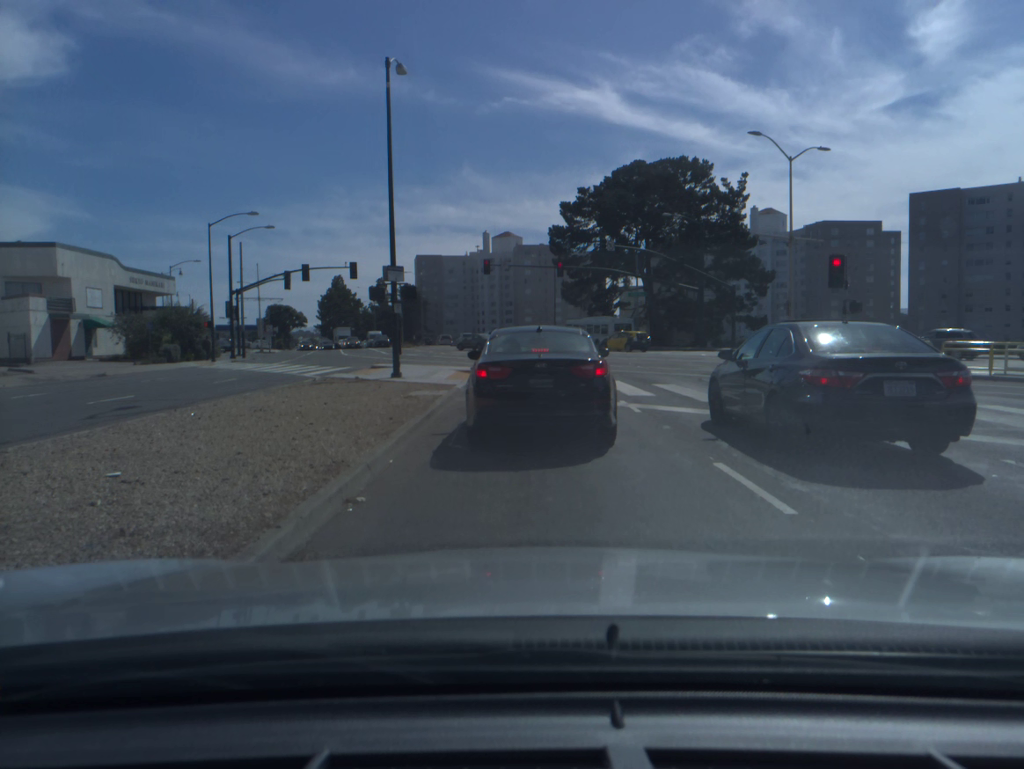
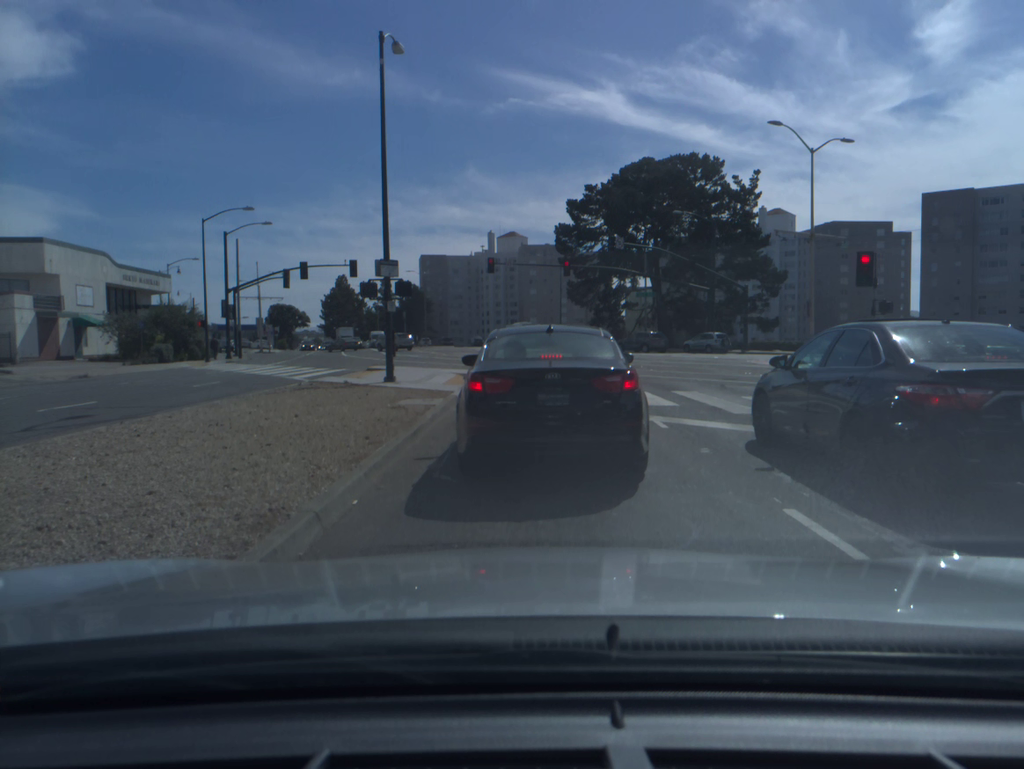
(0.0, +2.1) m; 0°
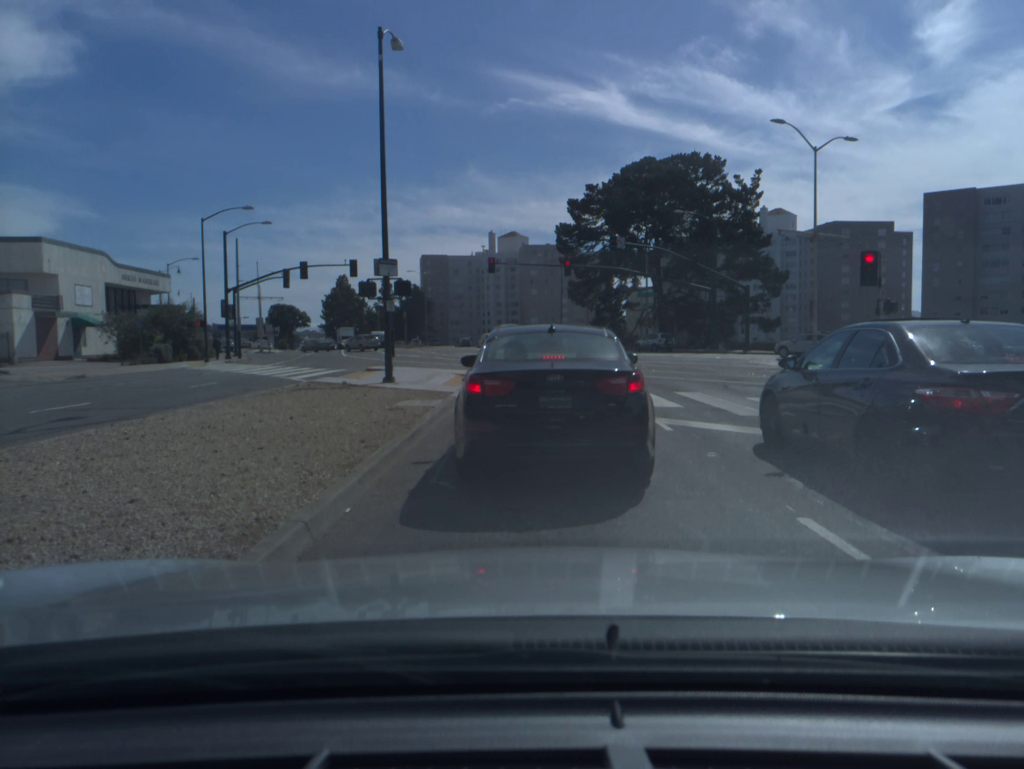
(0.0, +0.3) m; 0°
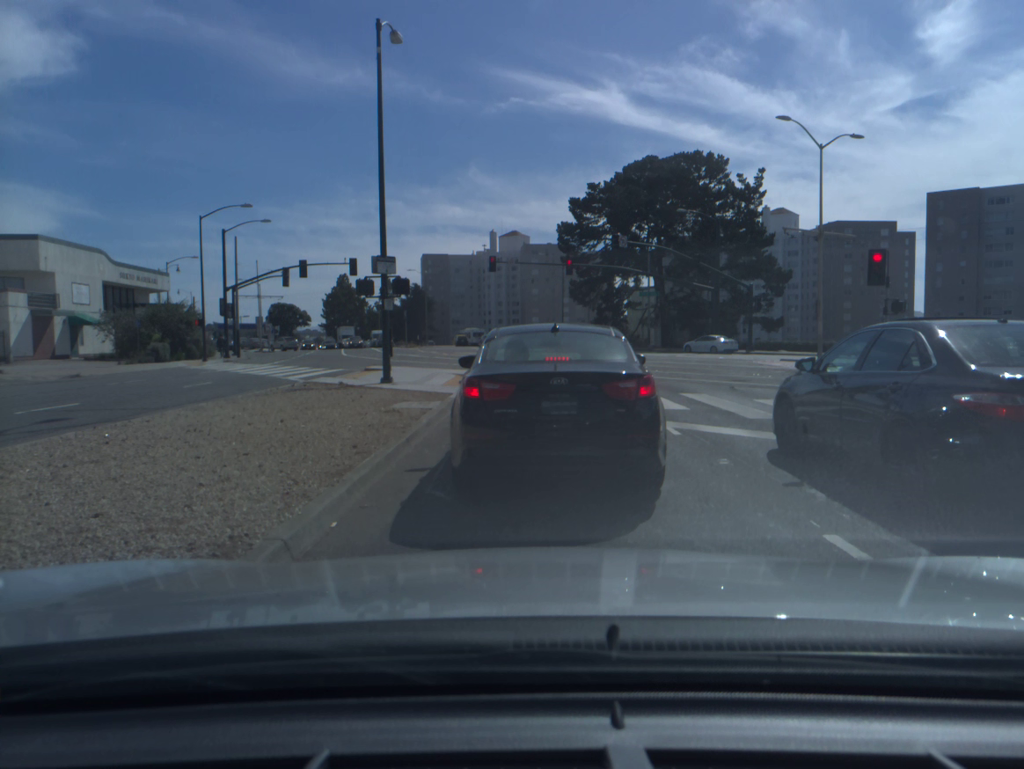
(0.0, +0.5) m; 0°
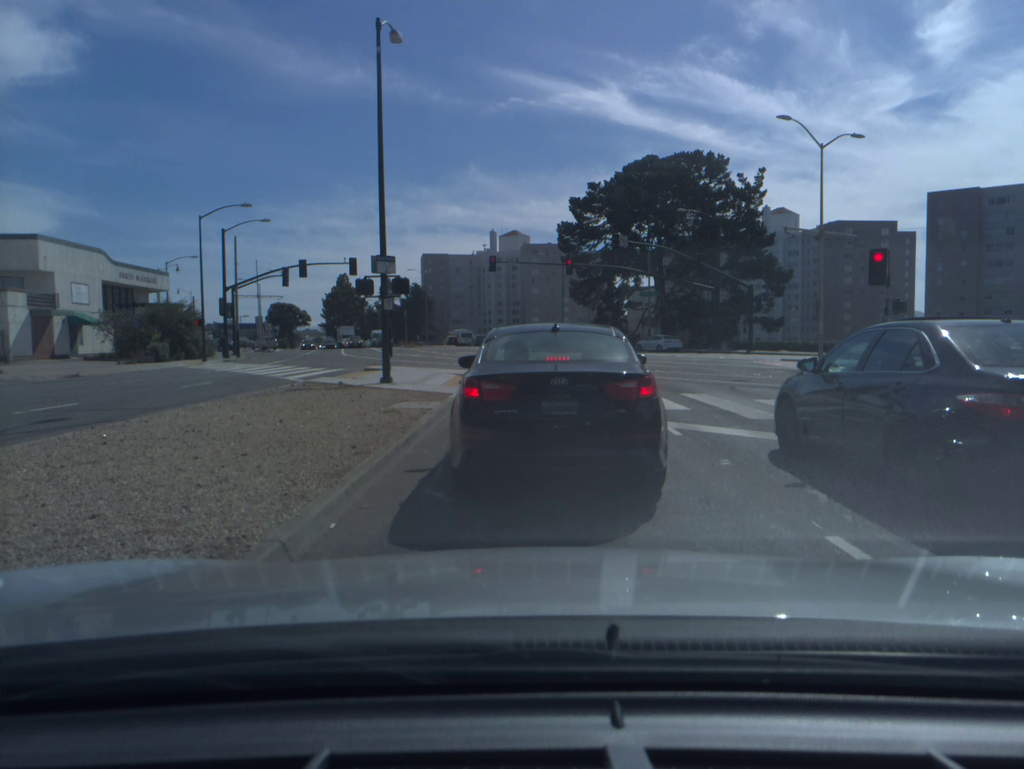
(0.0, 0.0) m; 0°
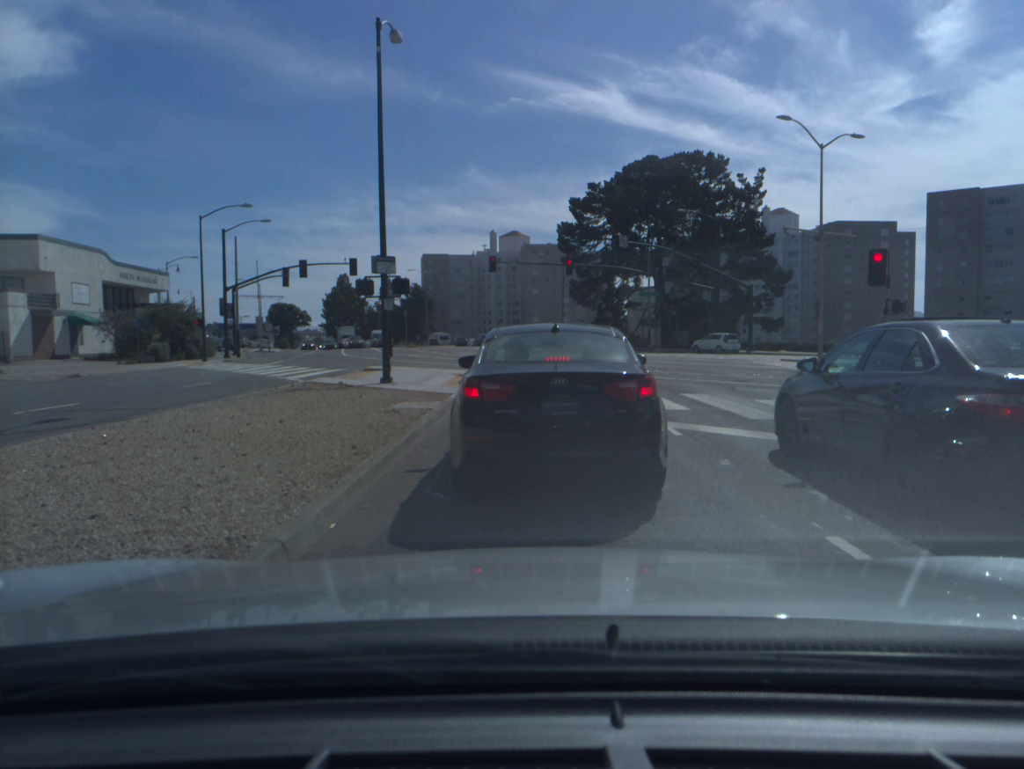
(0.0, 0.0) m; 0°
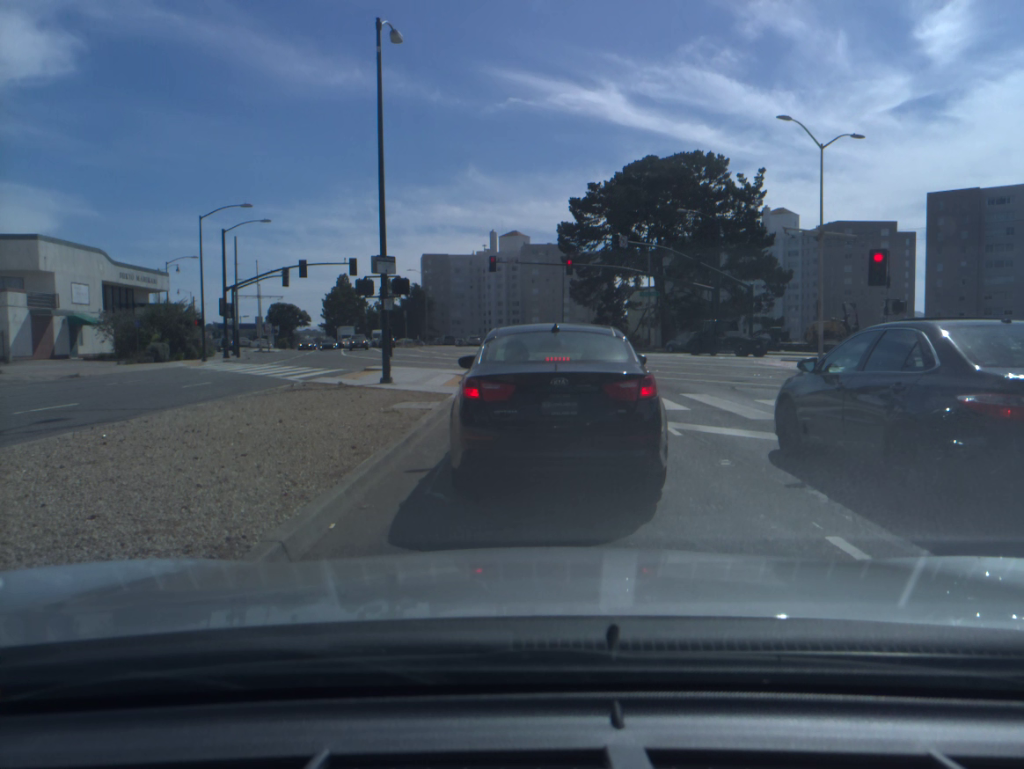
(0.0, 0.0) m; 0°
